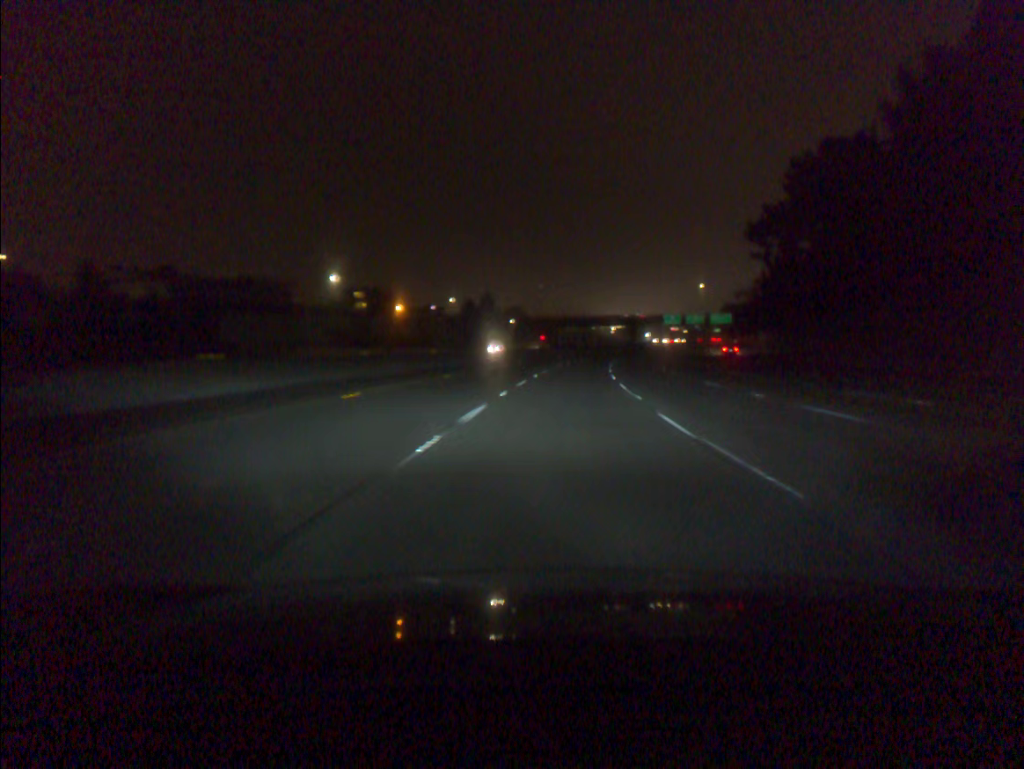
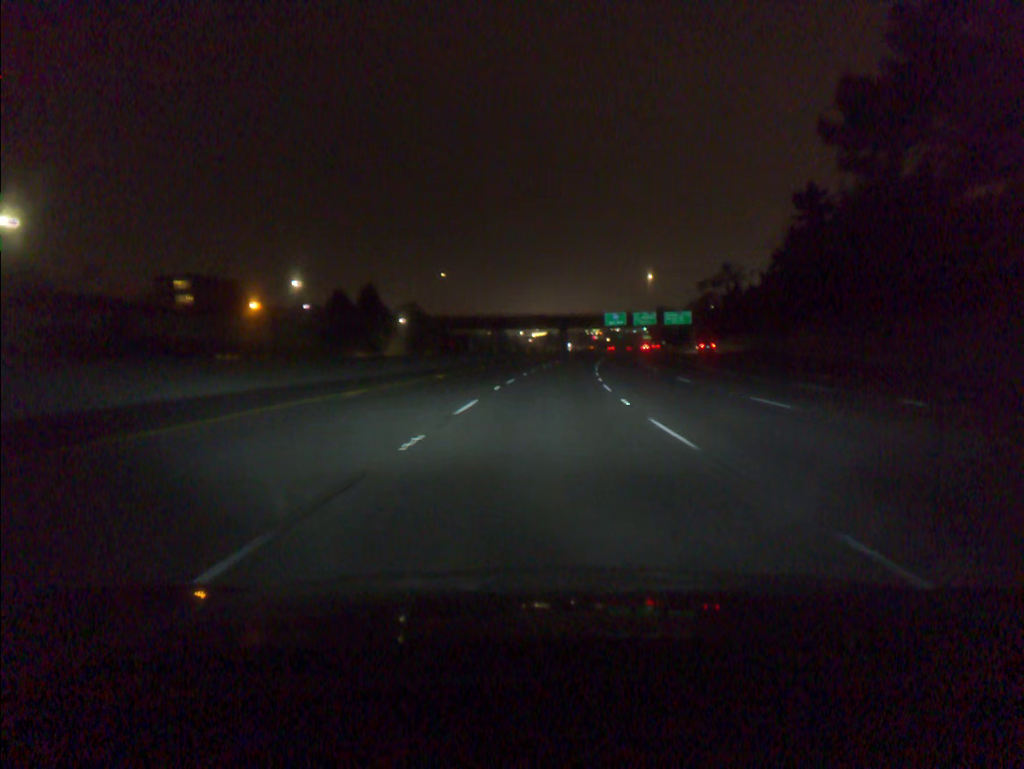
(+3.1, +55.7) m; +6°
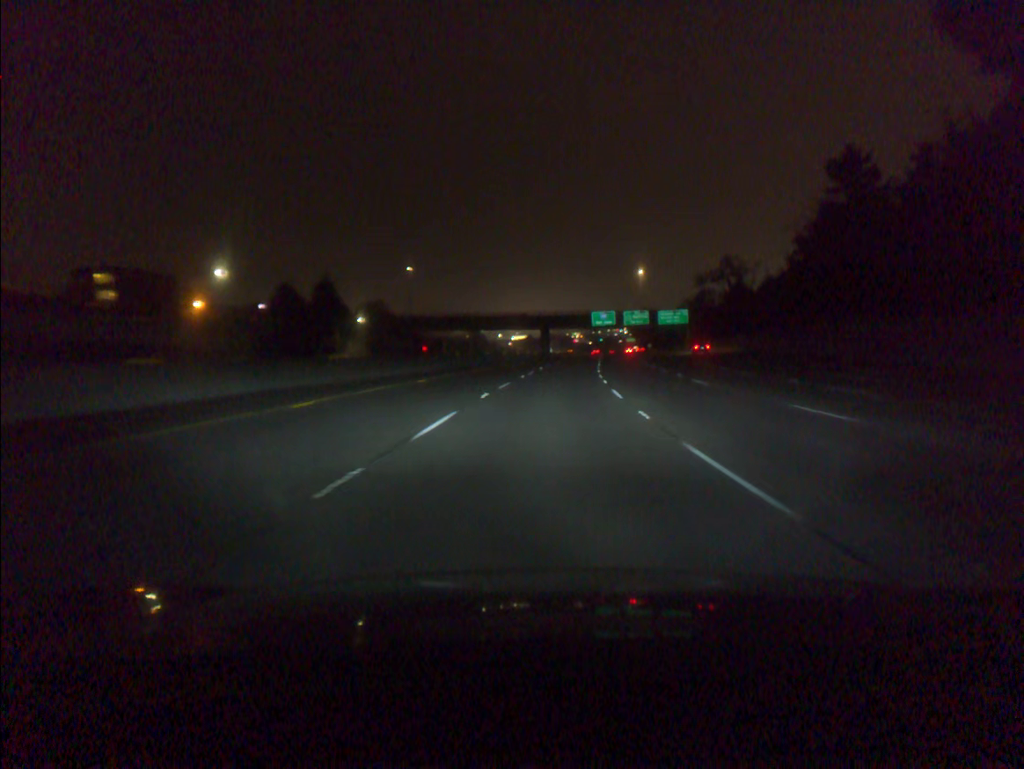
(+0.2, +18.7) m; +1°
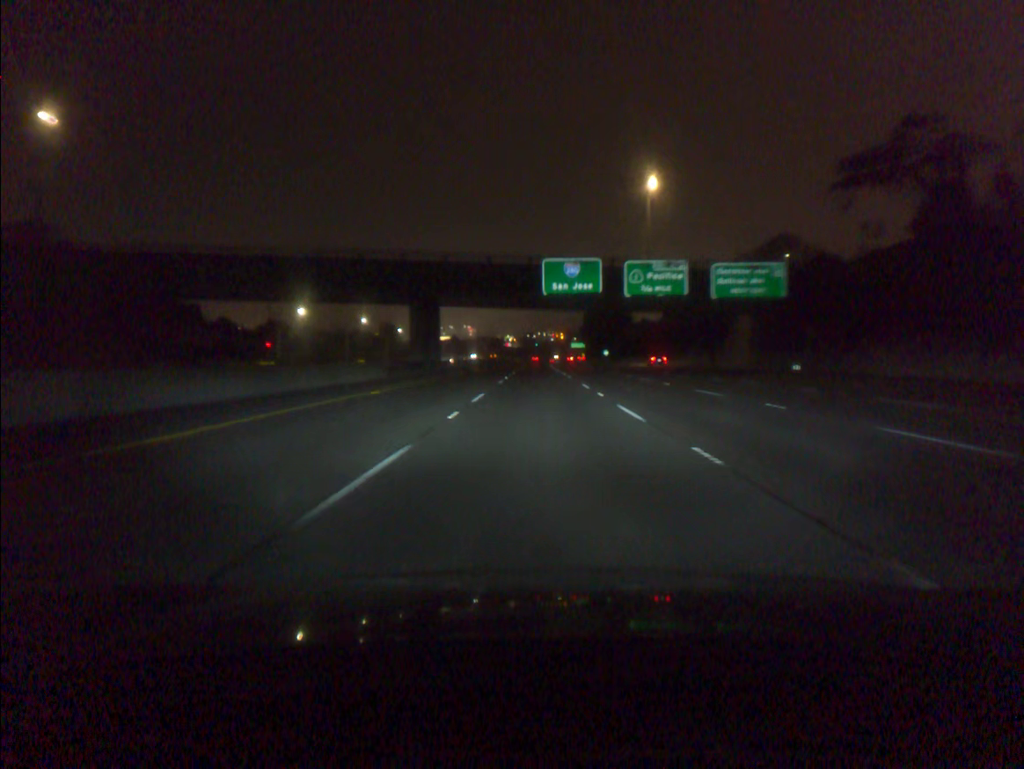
(+5.3, +93.2) m; +5°
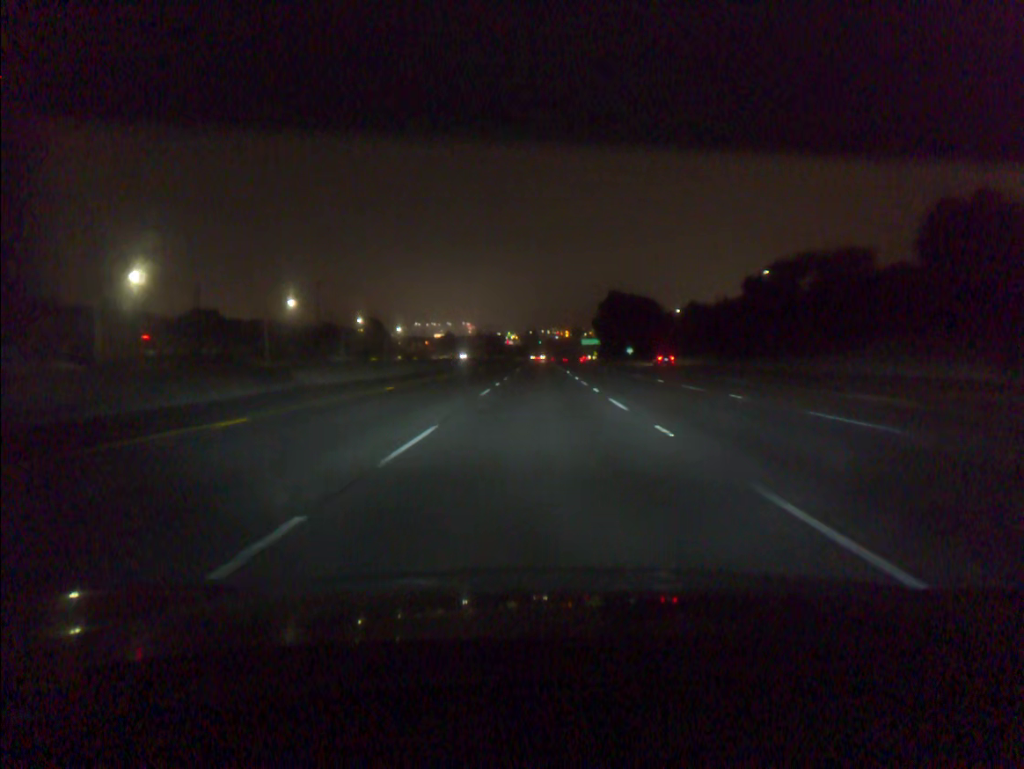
(-0.1, +56.1) m; 0°
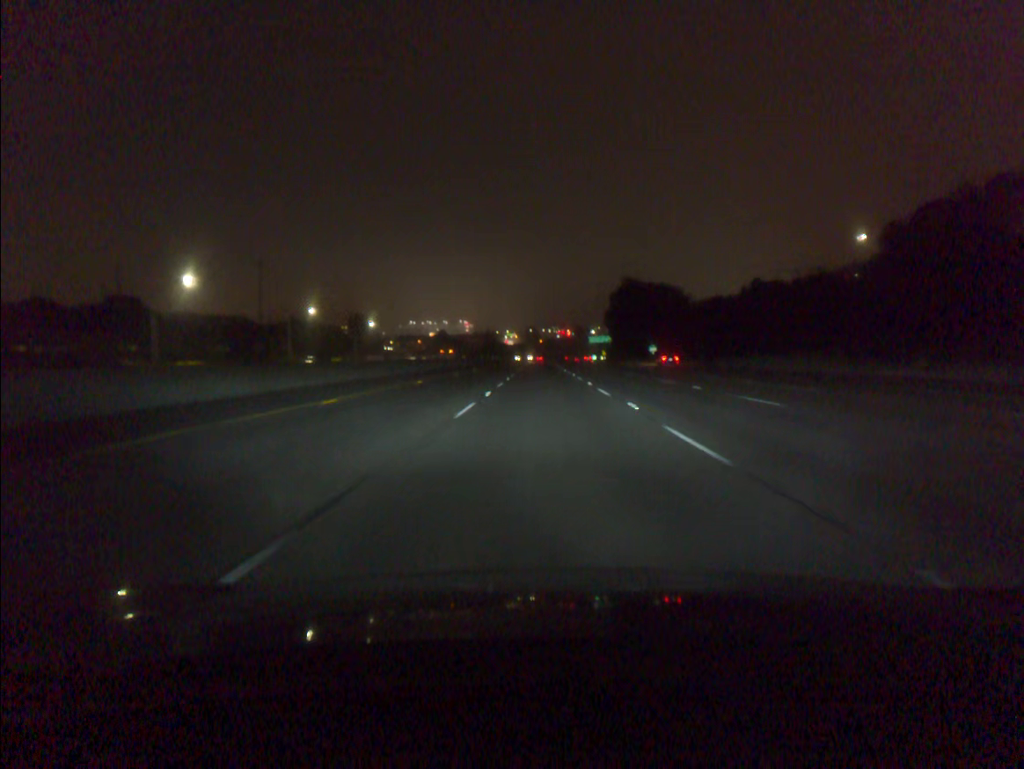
(0.0, +37.6) m; 0°
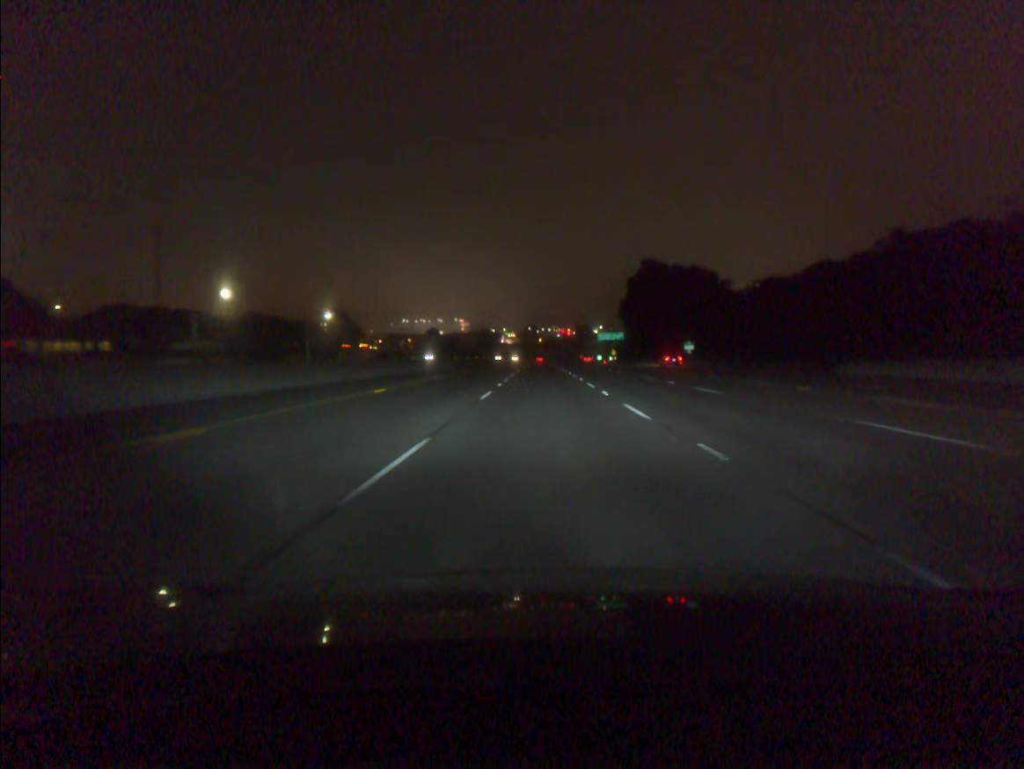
(0.0, +37.7) m; 0°
